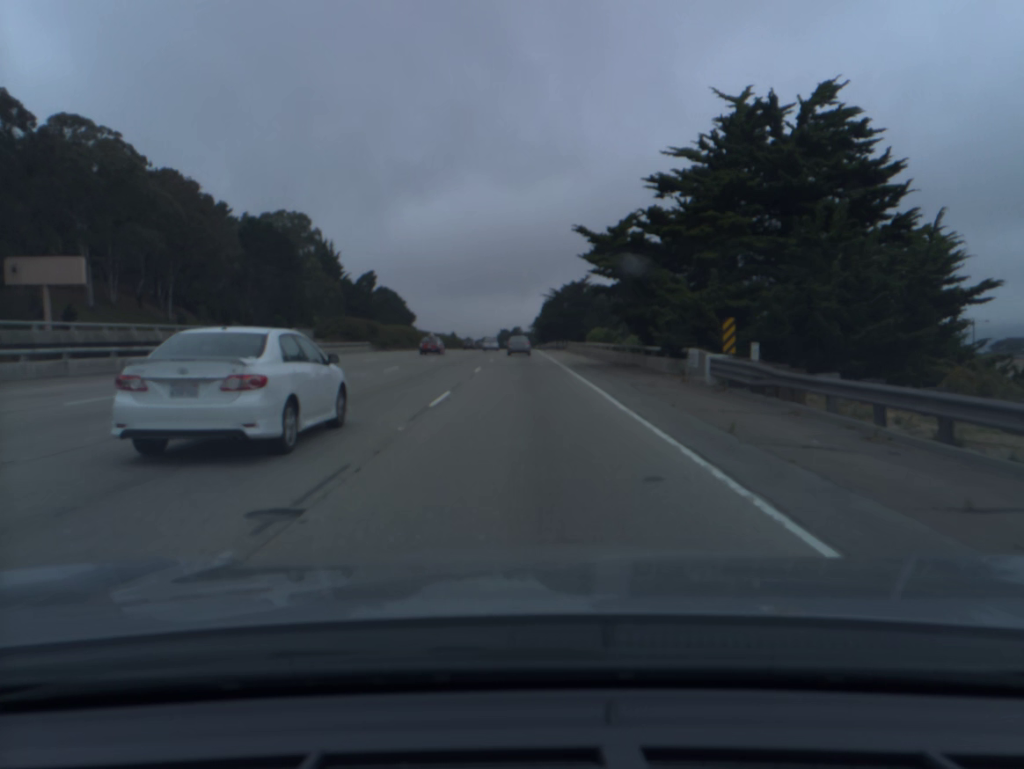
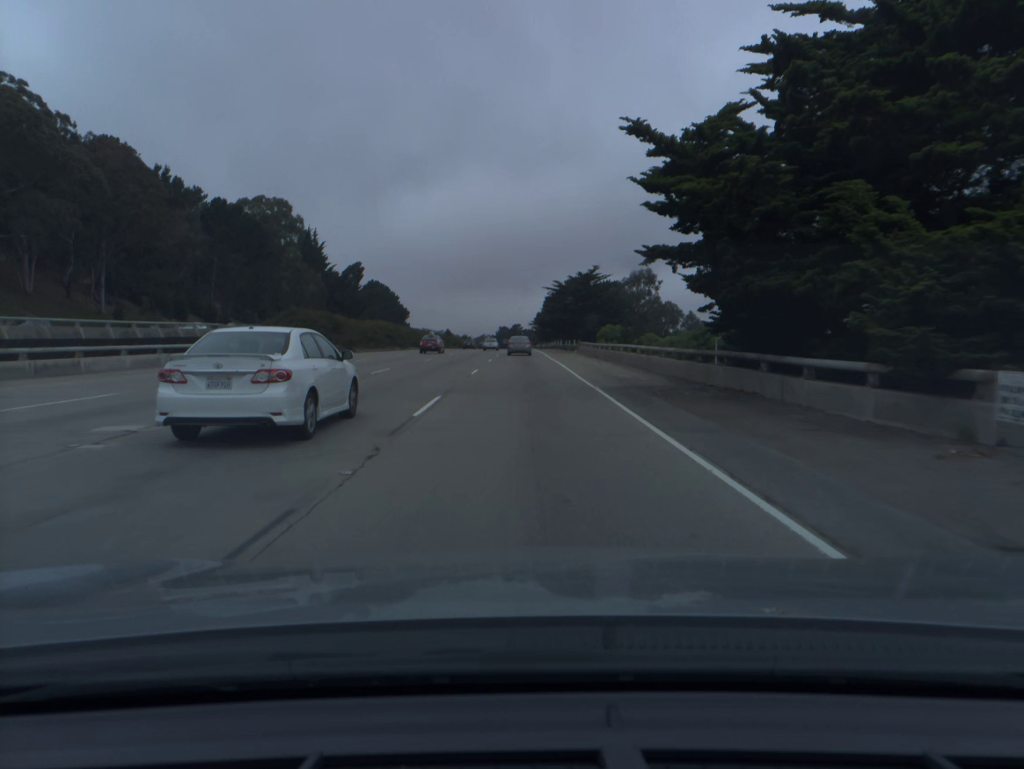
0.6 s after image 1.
(0.0, +16.7) m; 0°
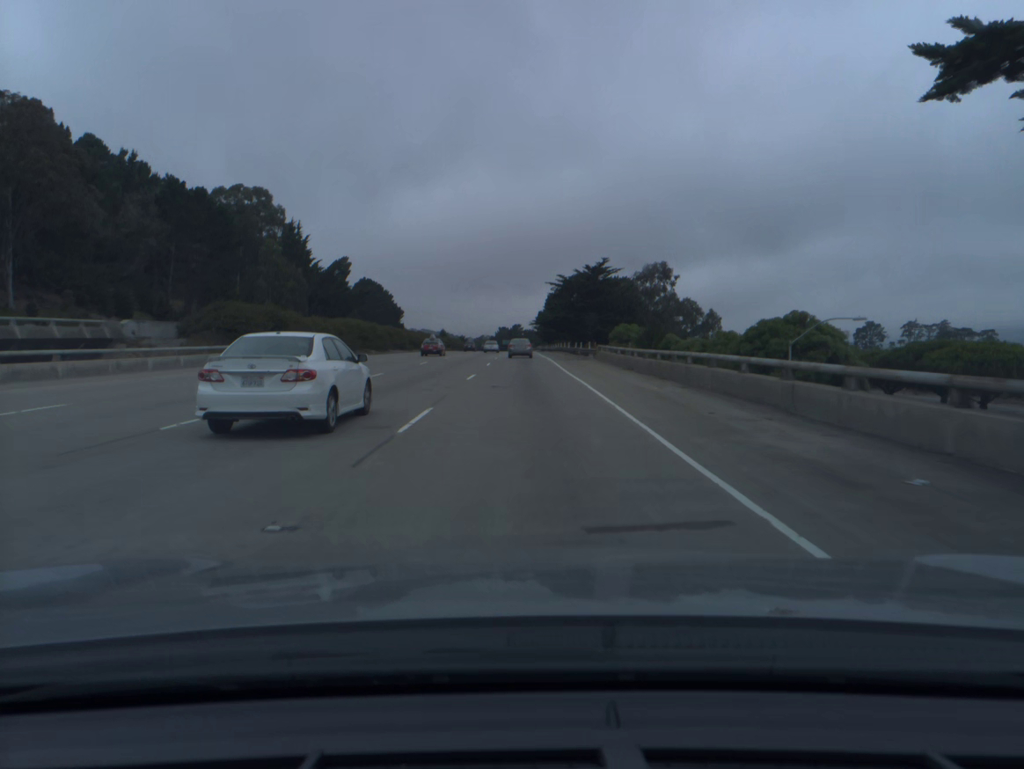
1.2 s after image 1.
(0.0, +16.7) m; 0°
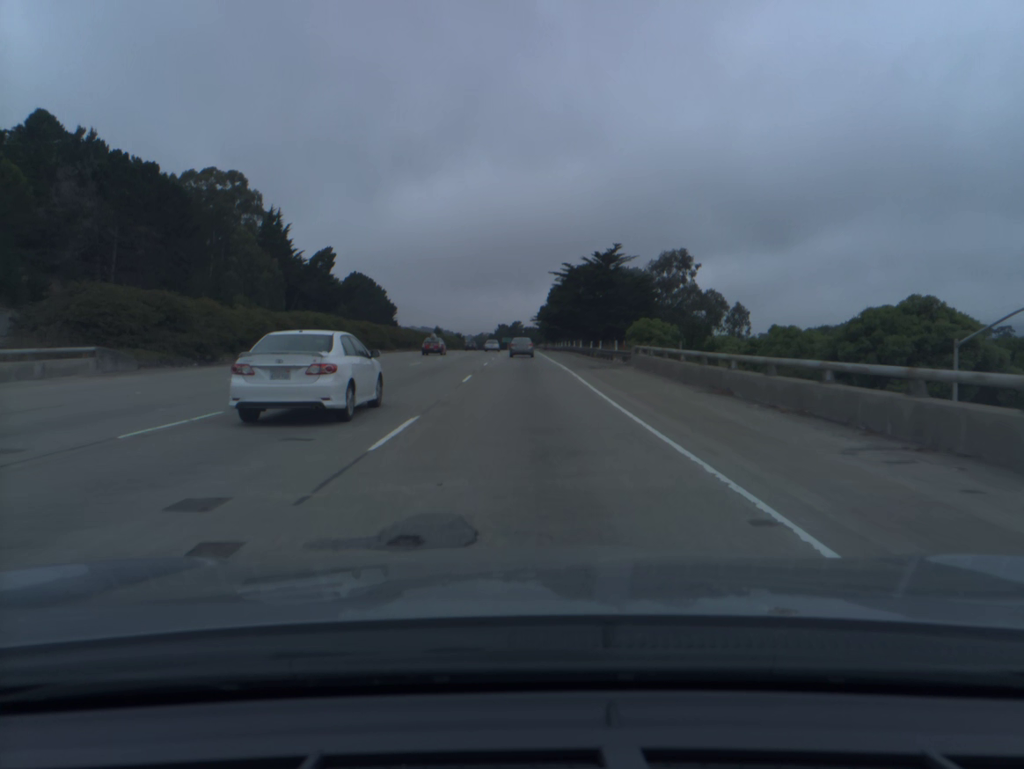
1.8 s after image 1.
(0.0, +16.7) m; 0°
